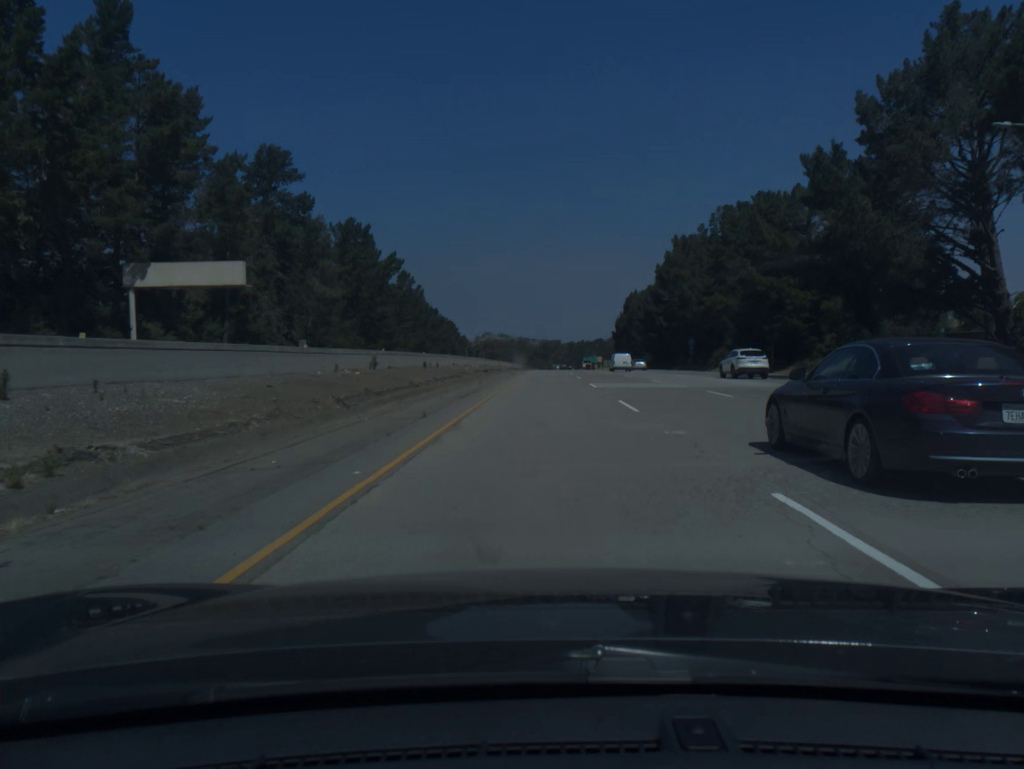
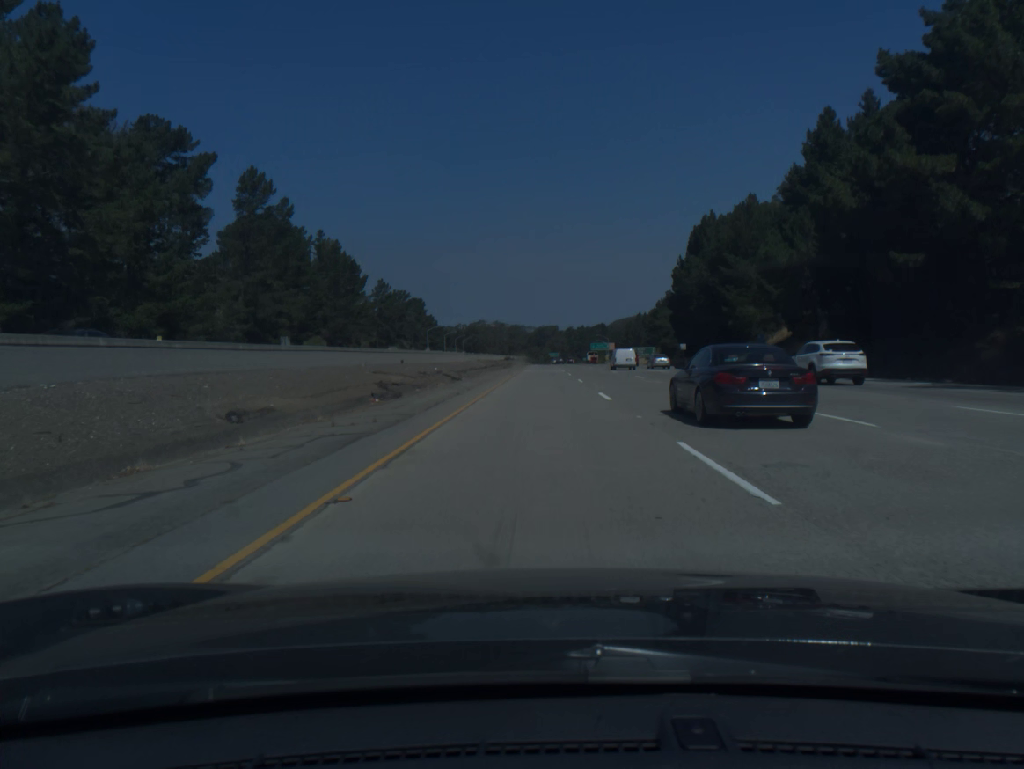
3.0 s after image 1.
(+0.5, +98.5) m; 0°
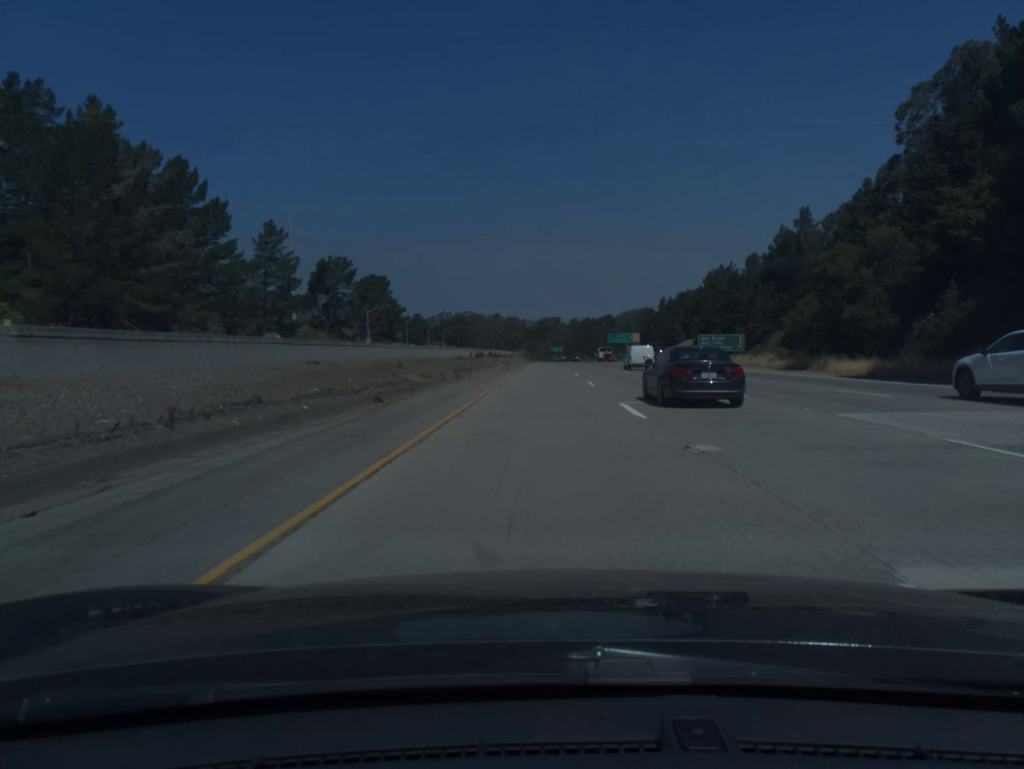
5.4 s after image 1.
(-0.1, +79.2) m; 0°
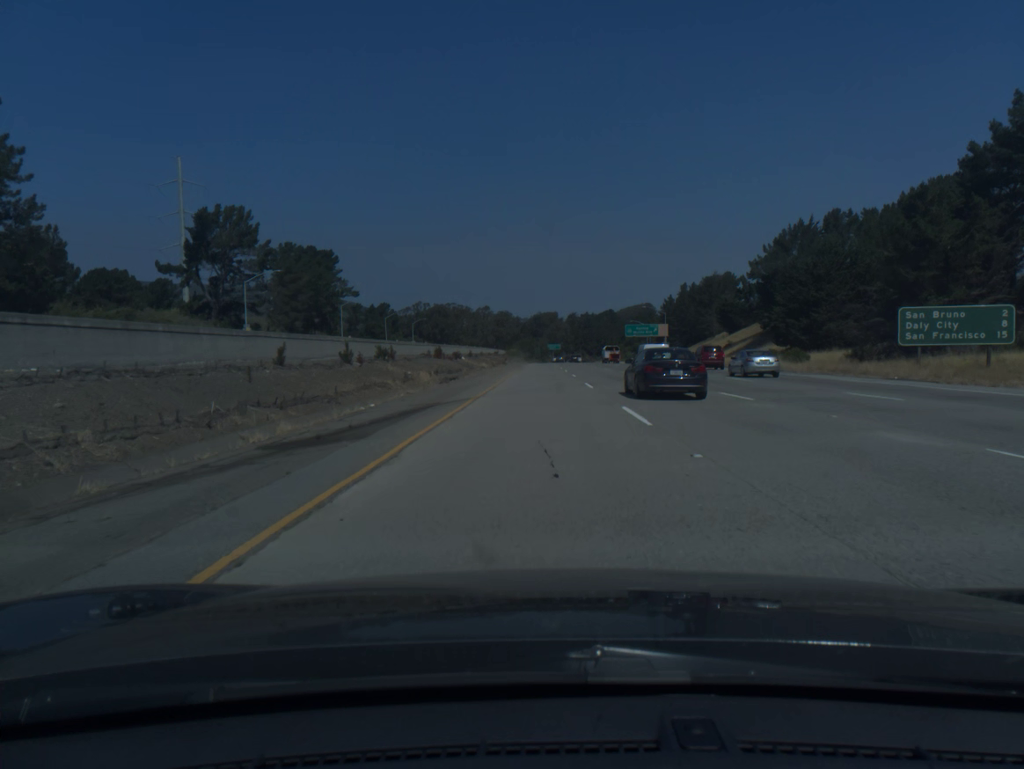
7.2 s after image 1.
(+0.2, +59.6) m; 0°
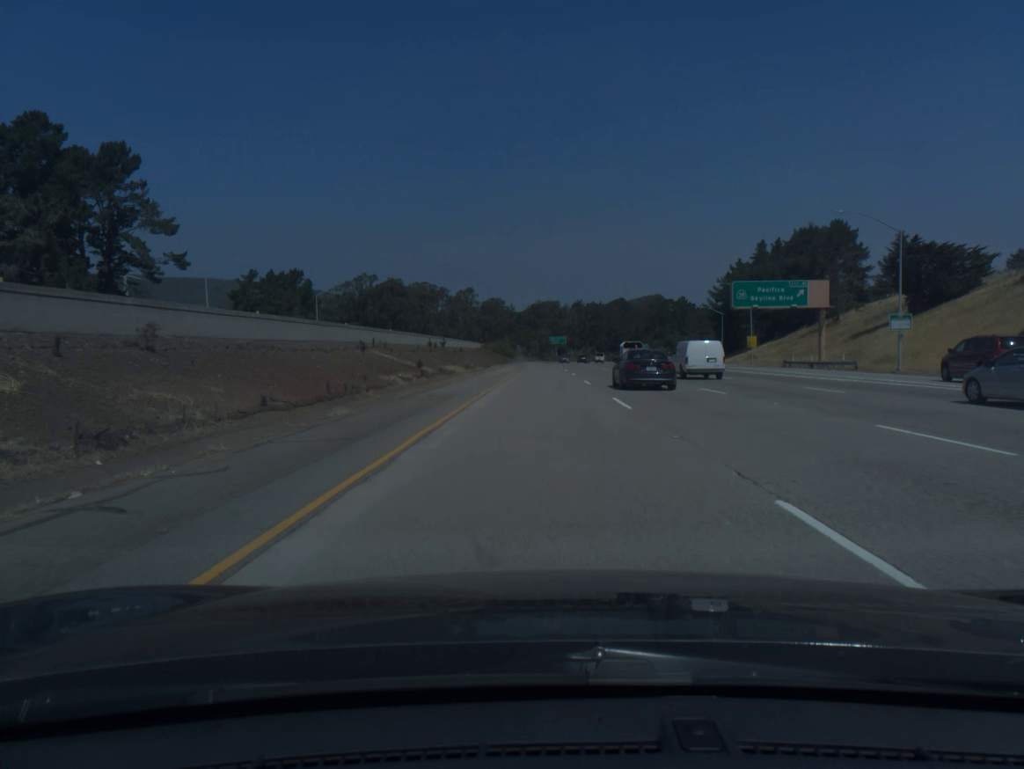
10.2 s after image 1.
(-0.3, +98.9) m; 0°
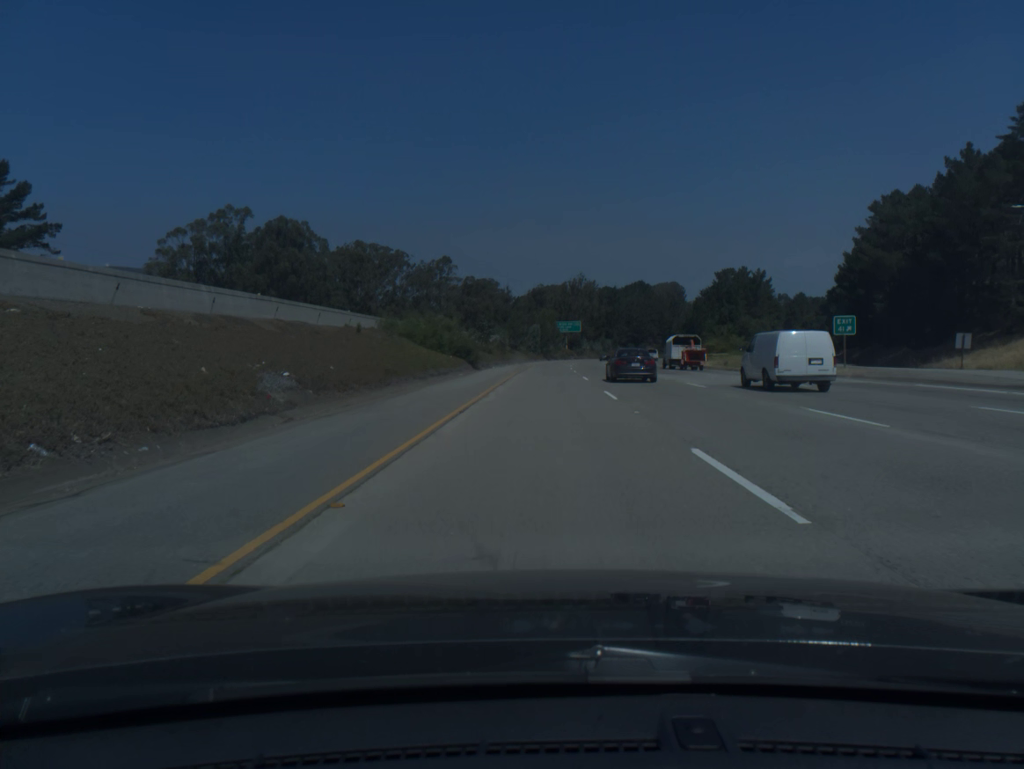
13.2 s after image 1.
(0.0, +98.8) m; 0°
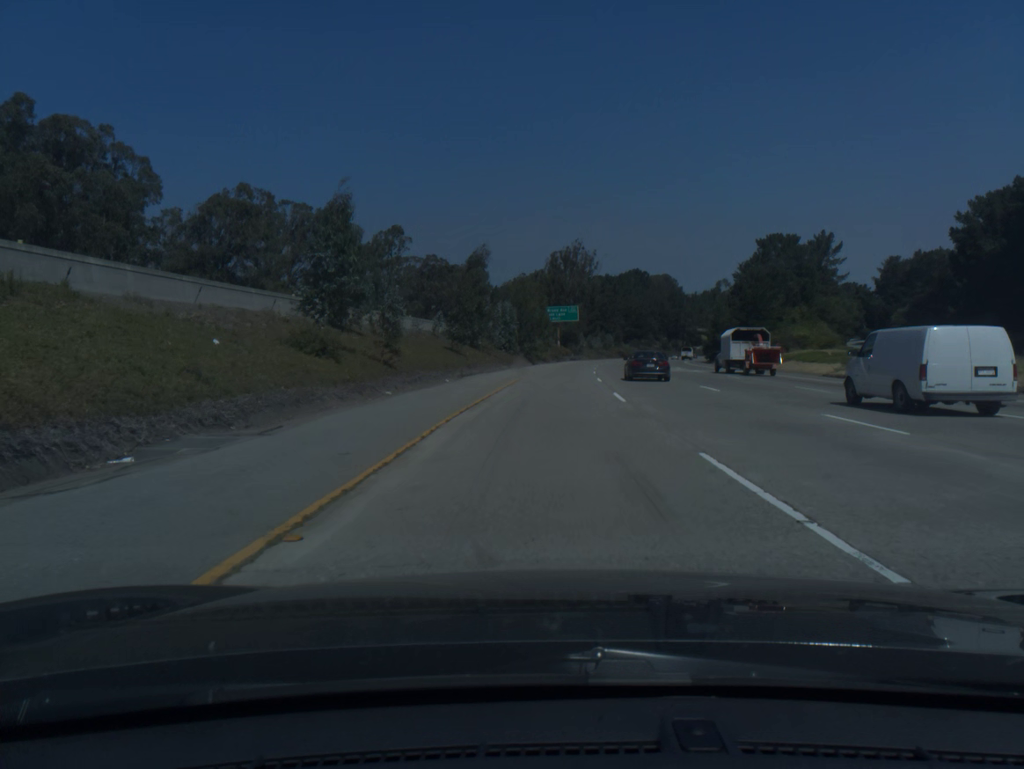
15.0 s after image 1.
(+0.4, +59.3) m; +1°
